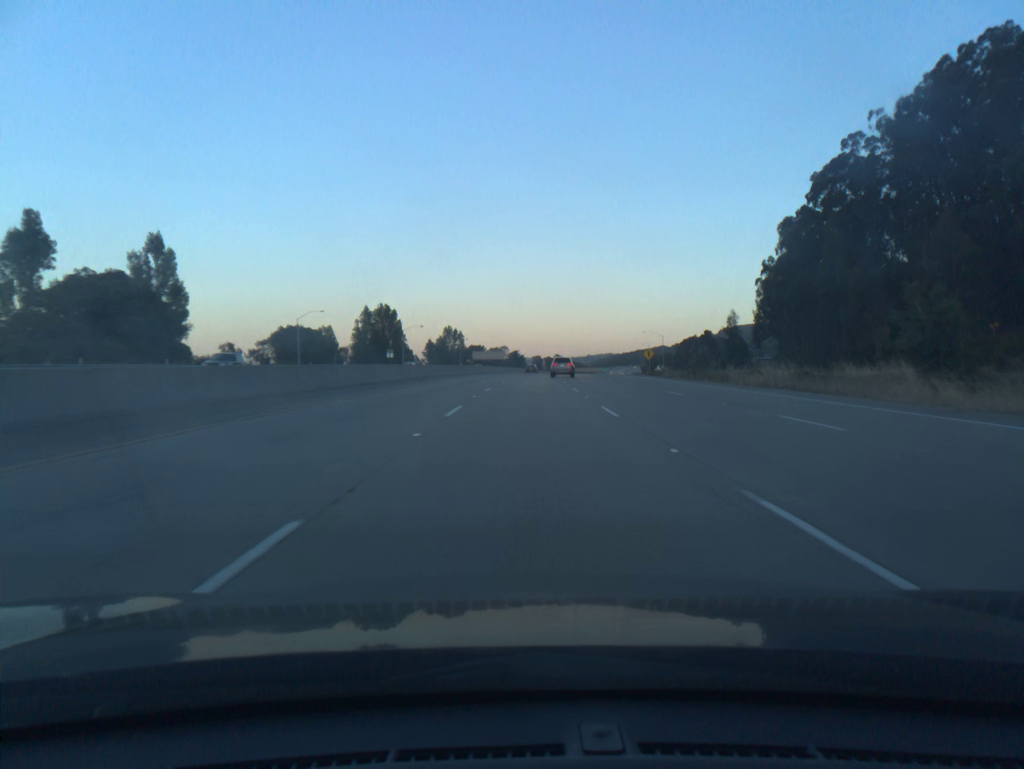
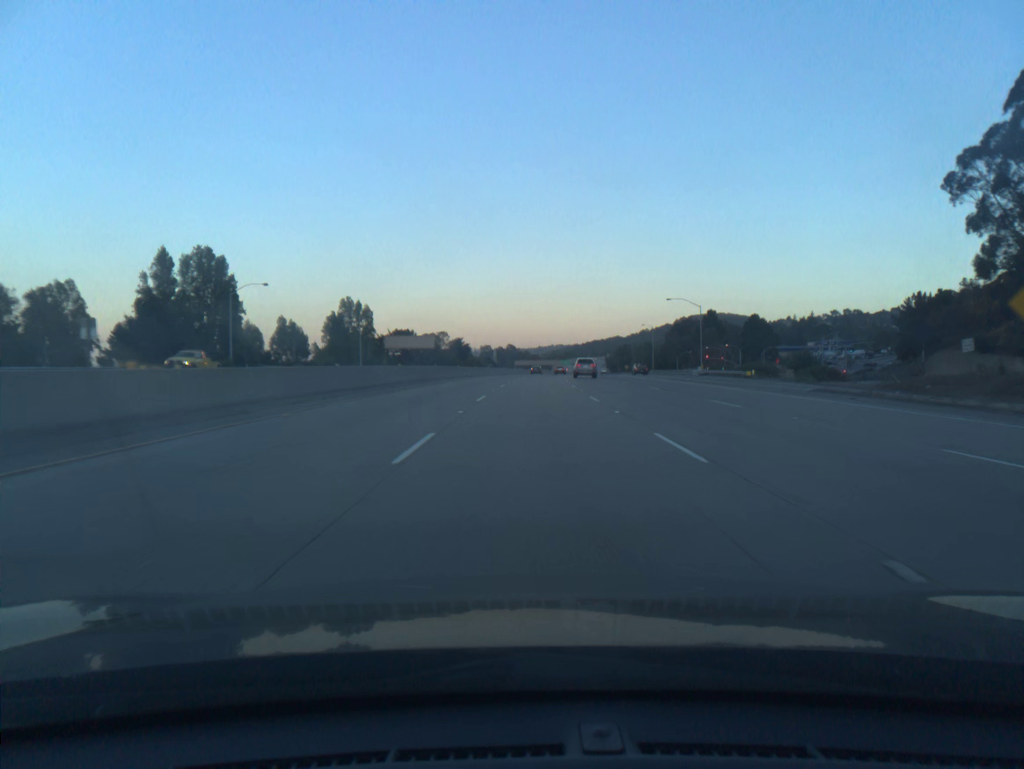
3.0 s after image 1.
(+2.7, +92.8) m; +3°
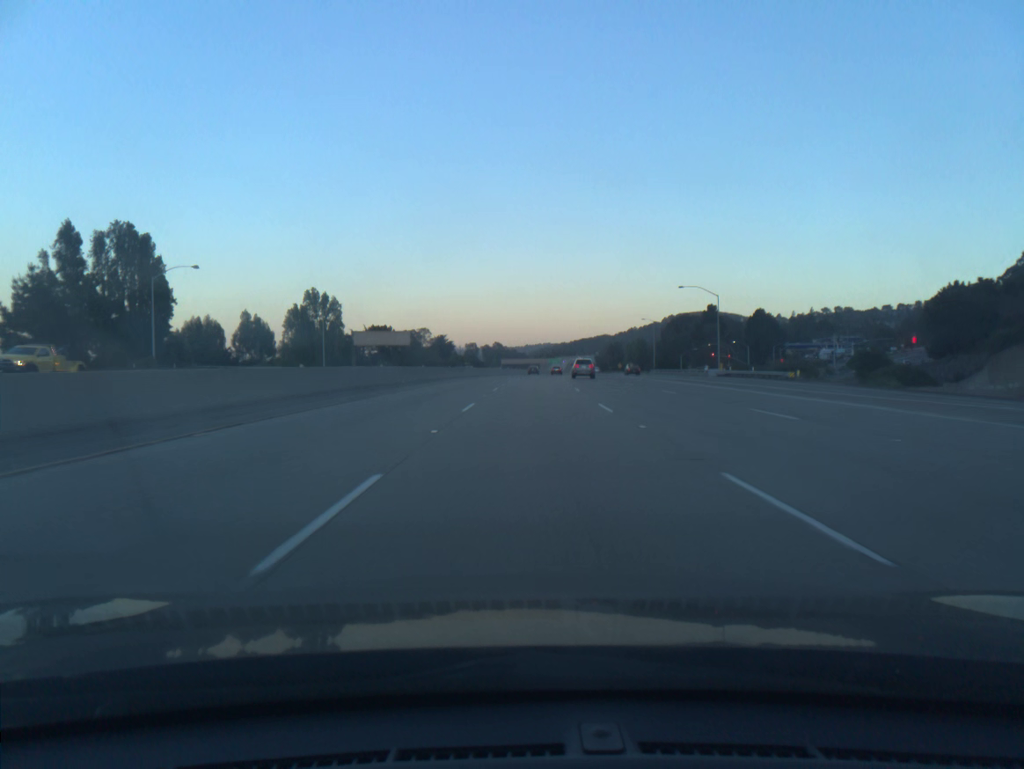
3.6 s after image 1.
(+0.2, +19.0) m; +1°
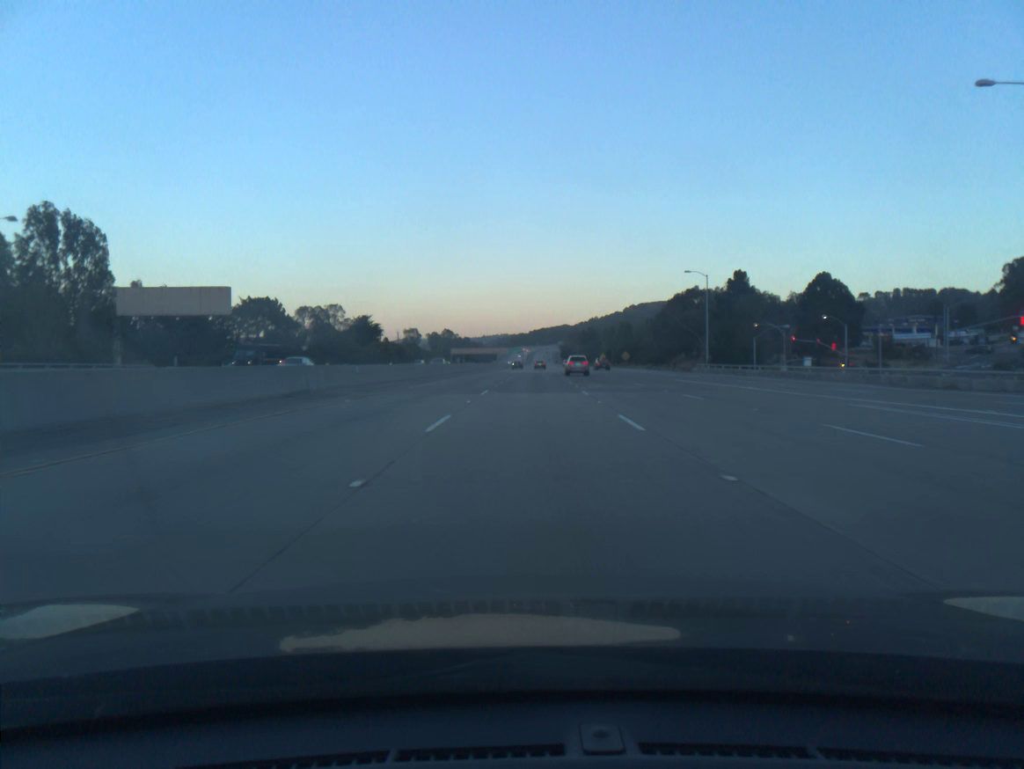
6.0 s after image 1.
(+2.2, +77.0) m; +3°
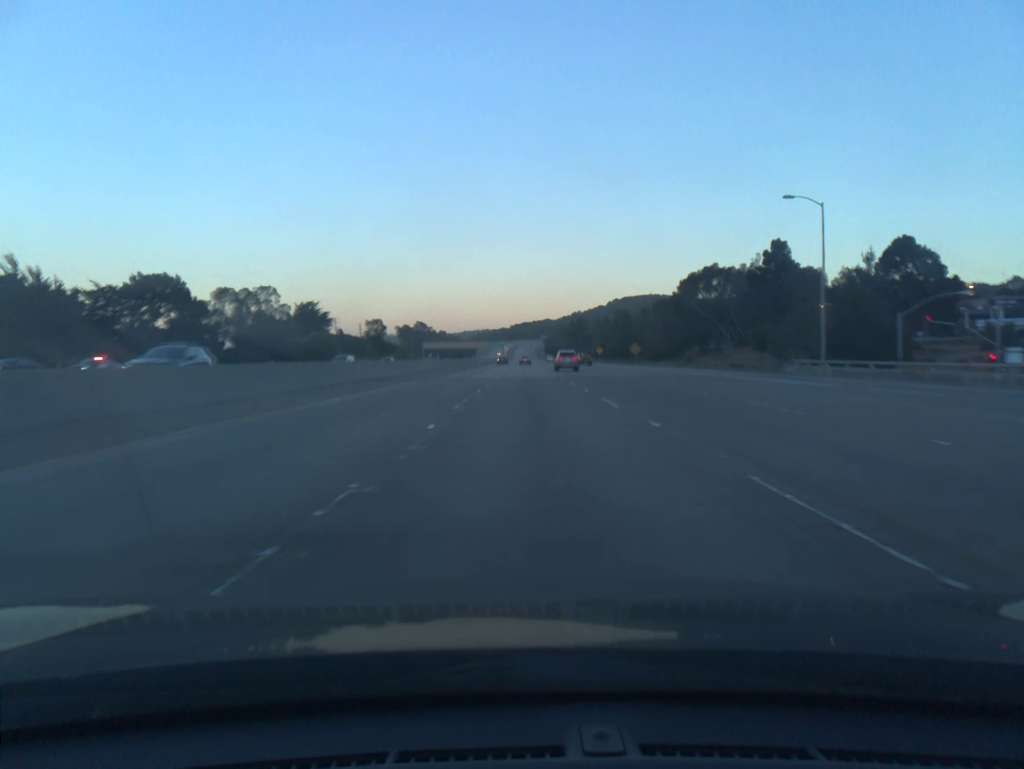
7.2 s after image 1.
(+0.5, +38.8) m; +1°
